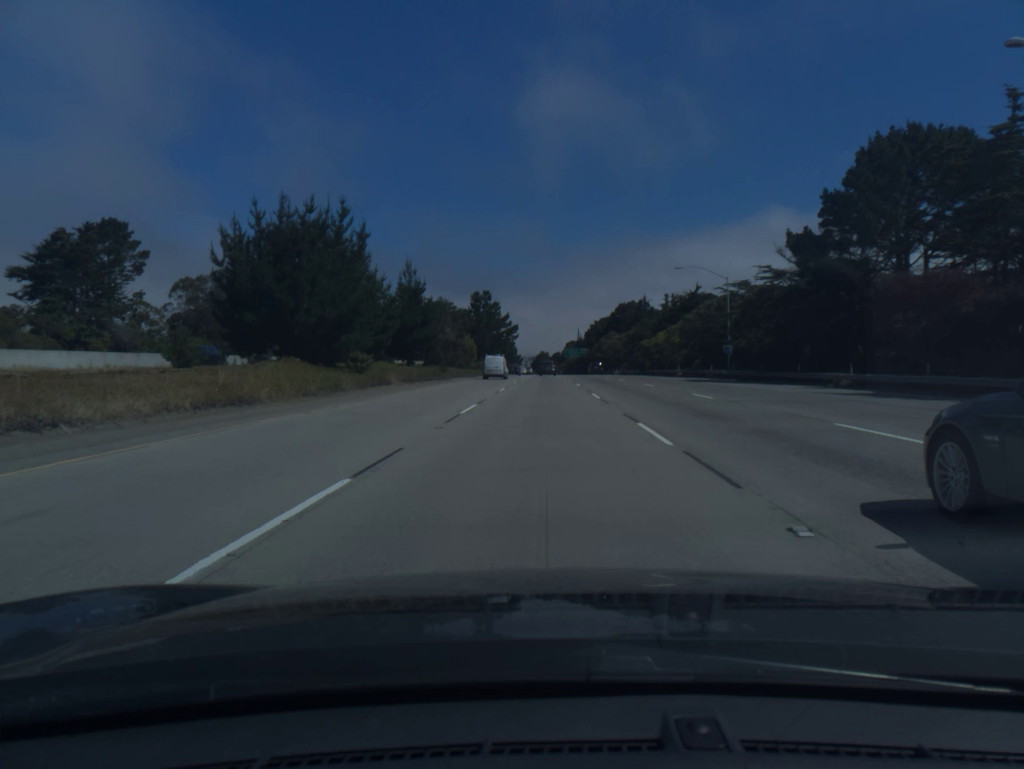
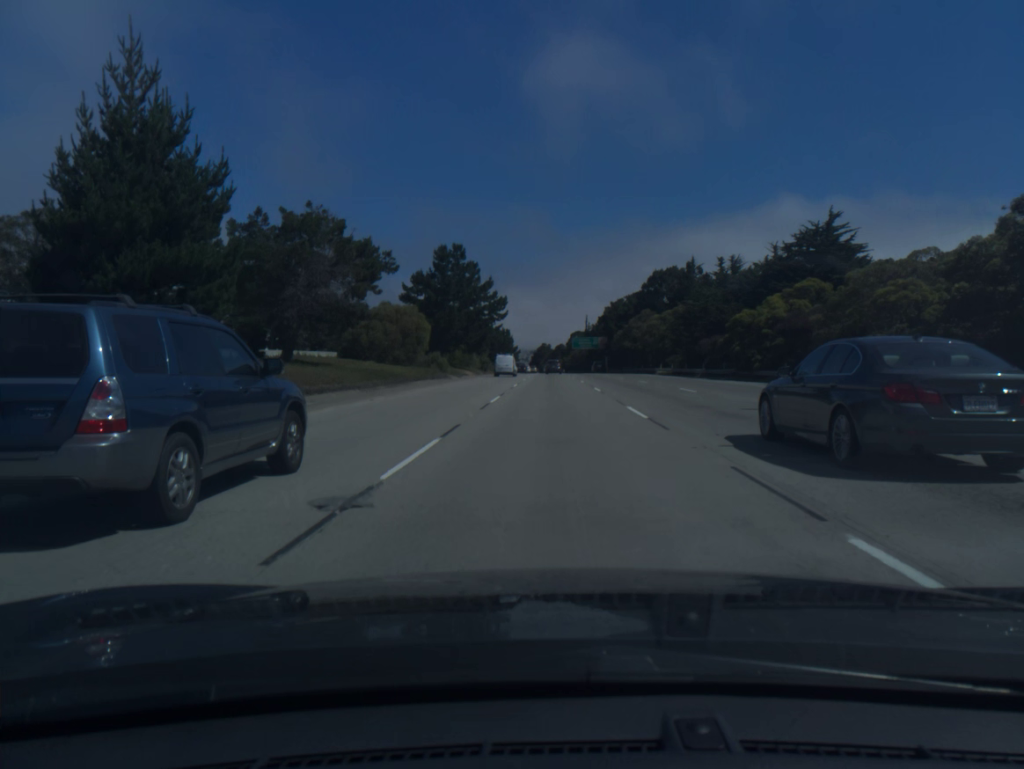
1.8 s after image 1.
(-0.3, +53.3) m; 0°
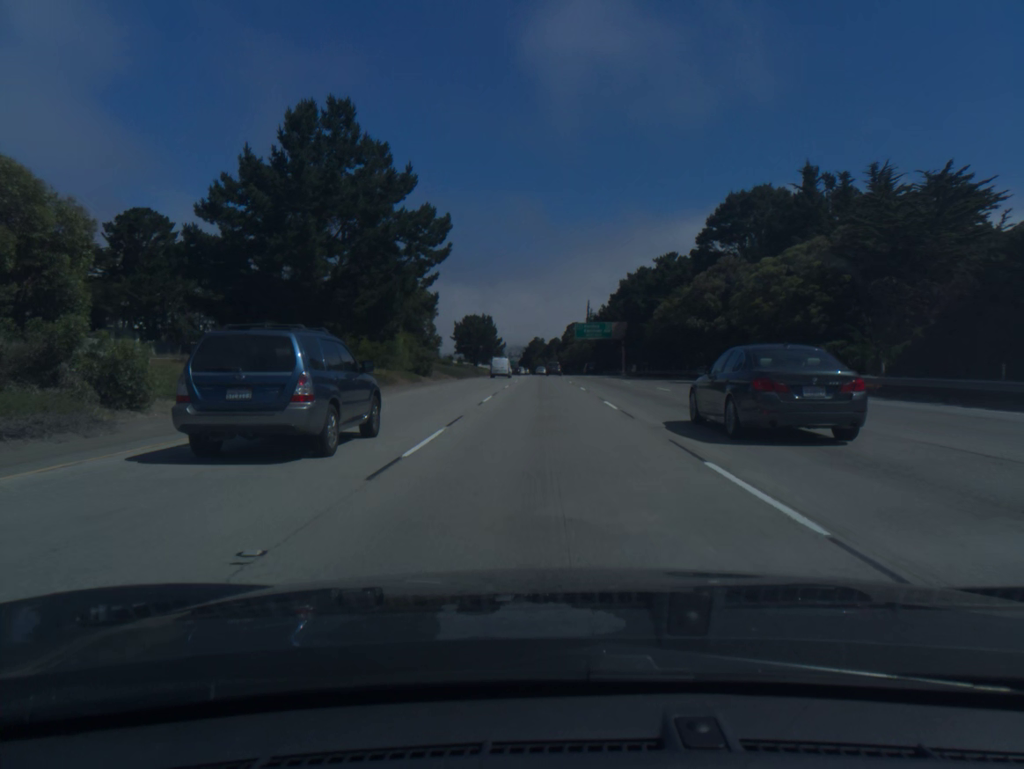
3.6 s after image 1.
(+0.4, +54.6) m; +1°
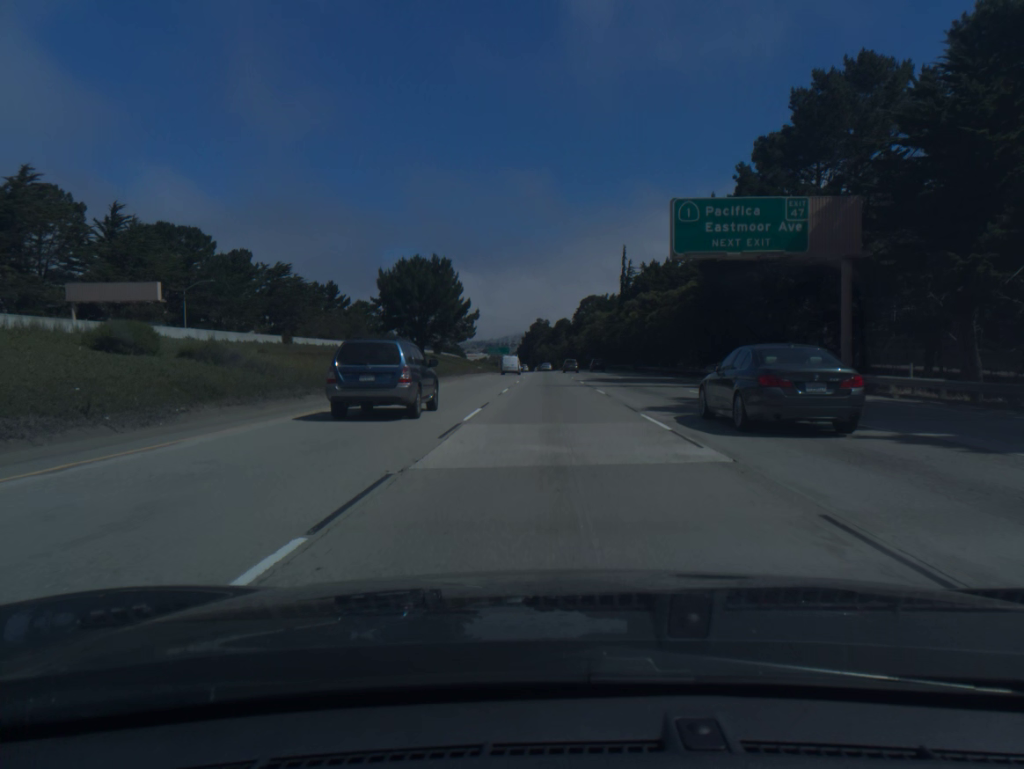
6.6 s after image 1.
(-0.6, +94.1) m; 0°
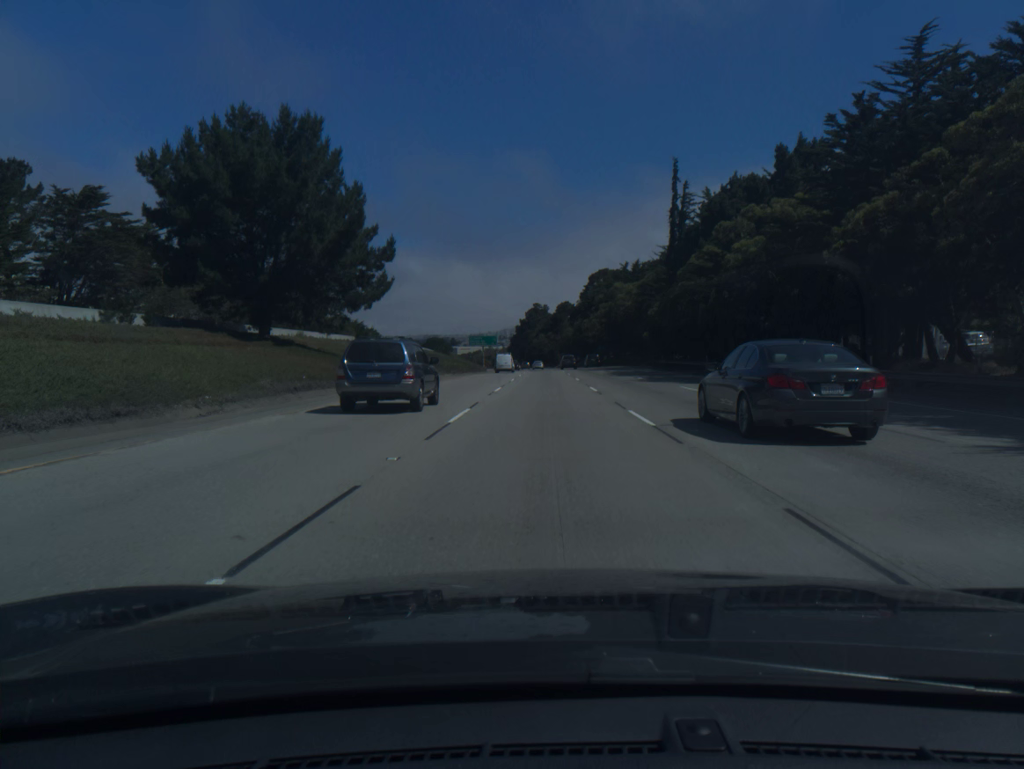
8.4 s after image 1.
(+0.2, +58.0) m; 0°
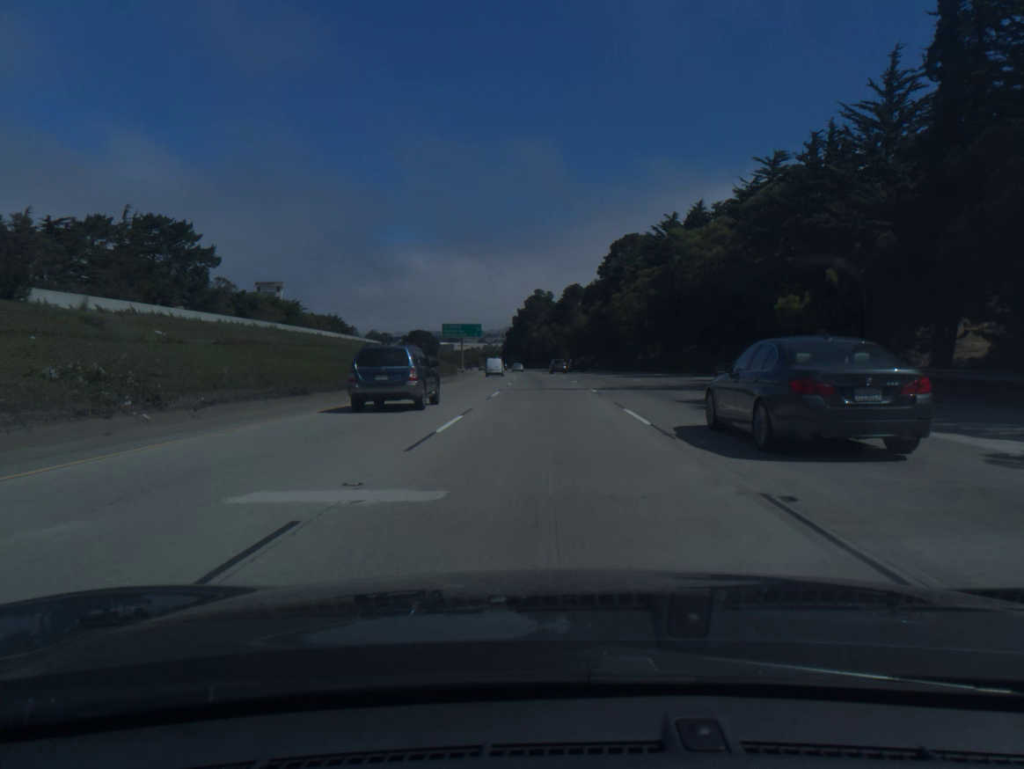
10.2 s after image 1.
(-0.1, +58.1) m; 0°
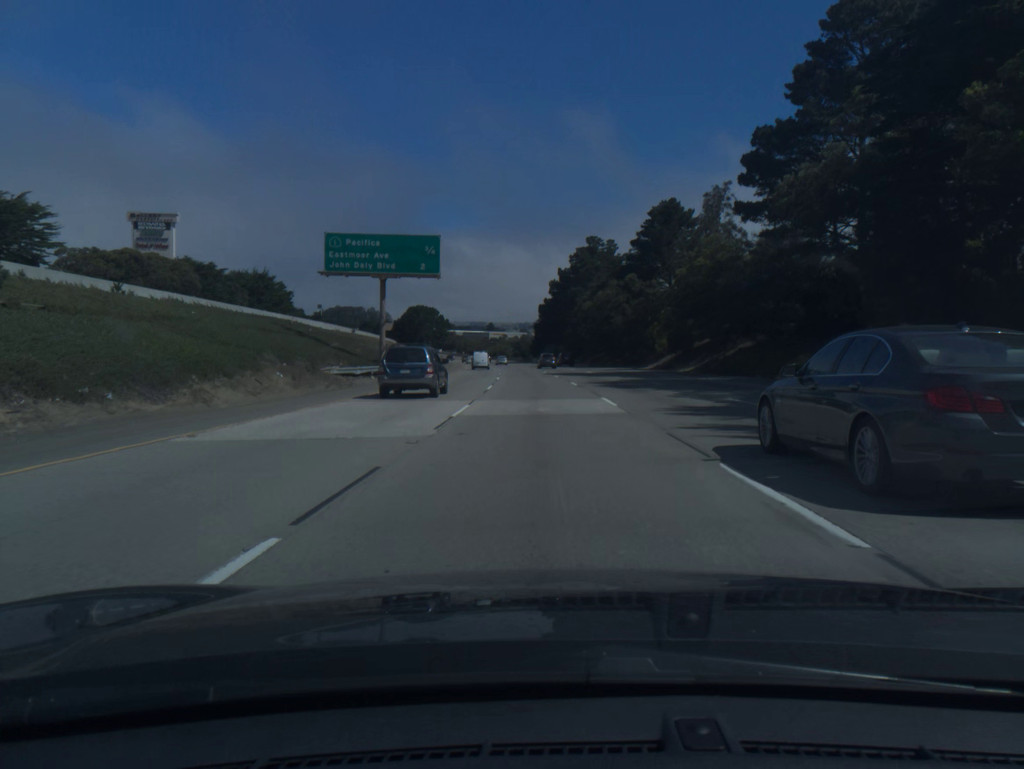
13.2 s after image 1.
(-2.0, +96.9) m; -3°
